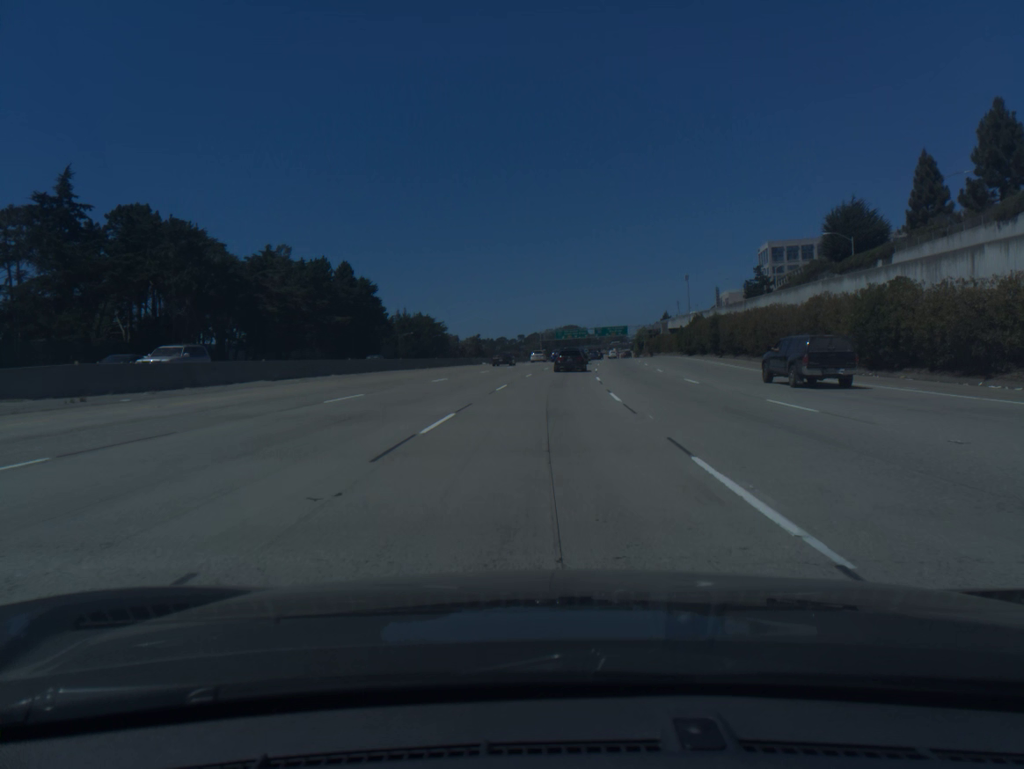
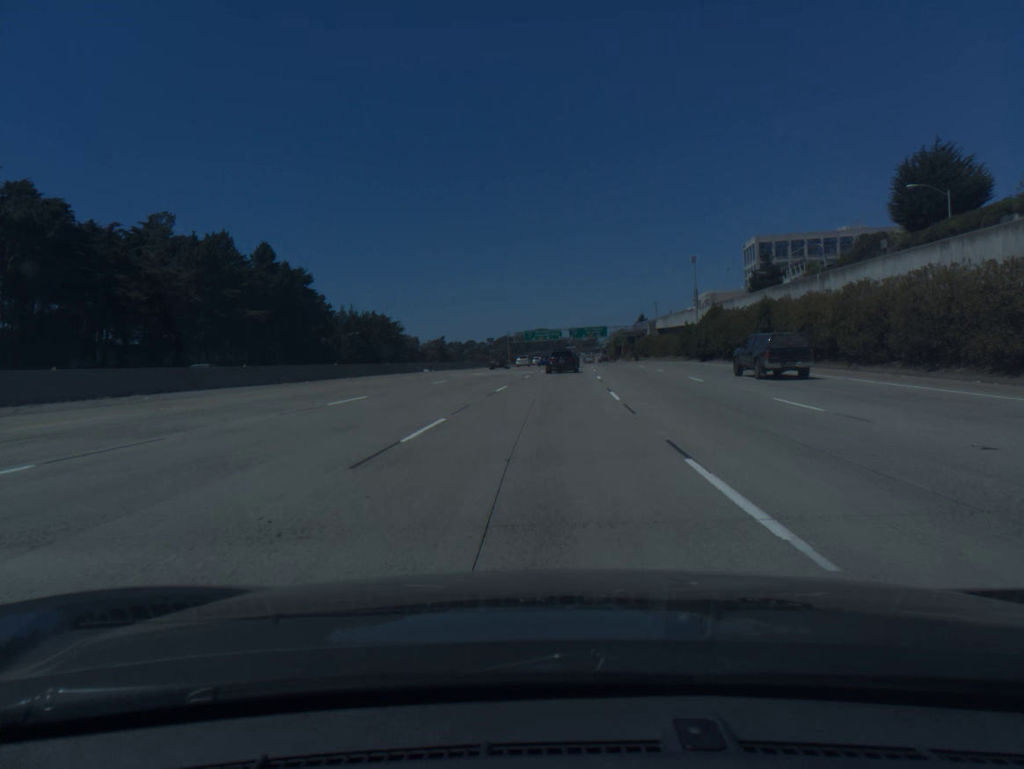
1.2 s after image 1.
(+0.6, +29.3) m; +2°
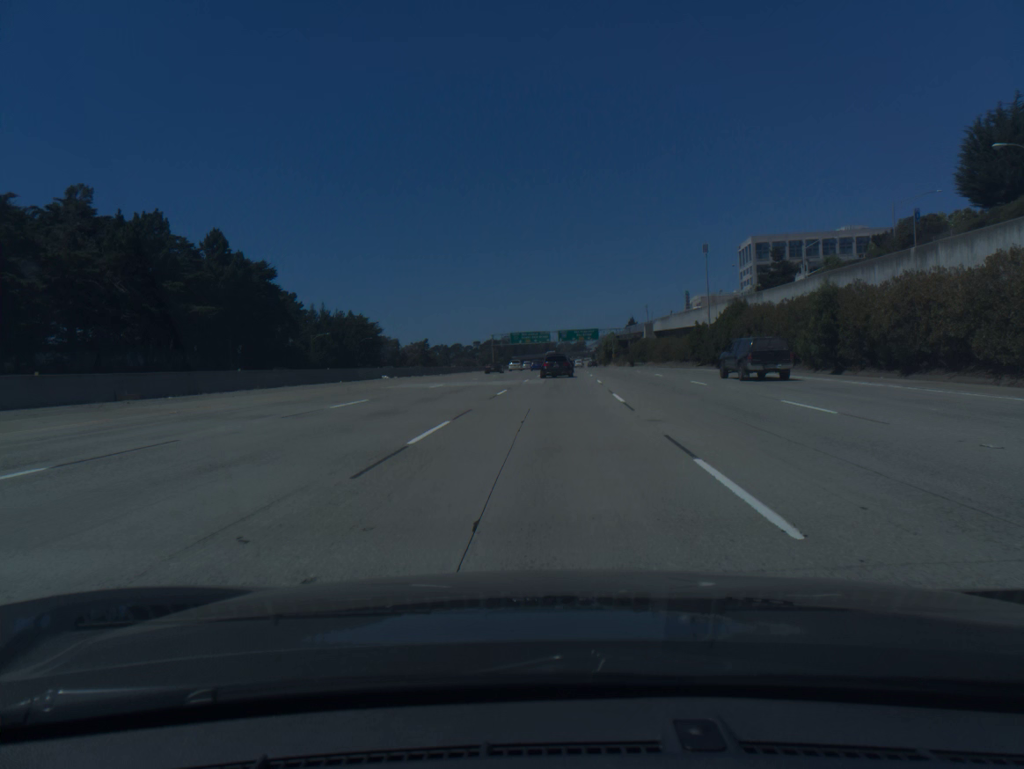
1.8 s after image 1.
(+0.1, +14.5) m; +1°
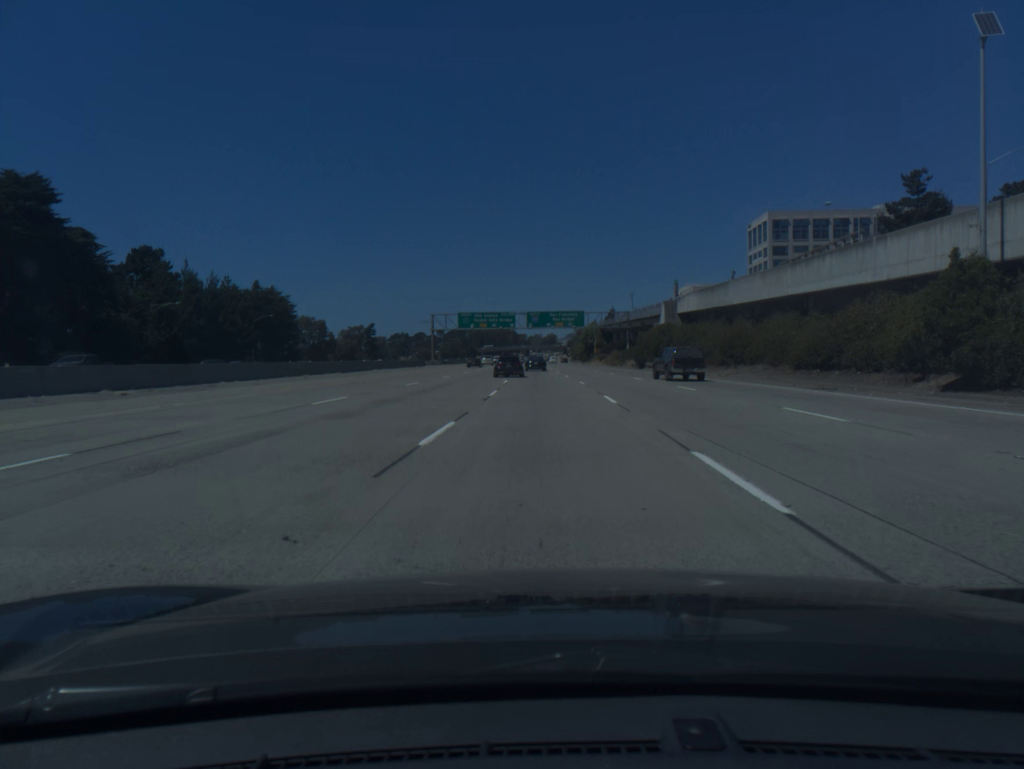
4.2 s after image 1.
(+1.3, +57.3) m; +2°
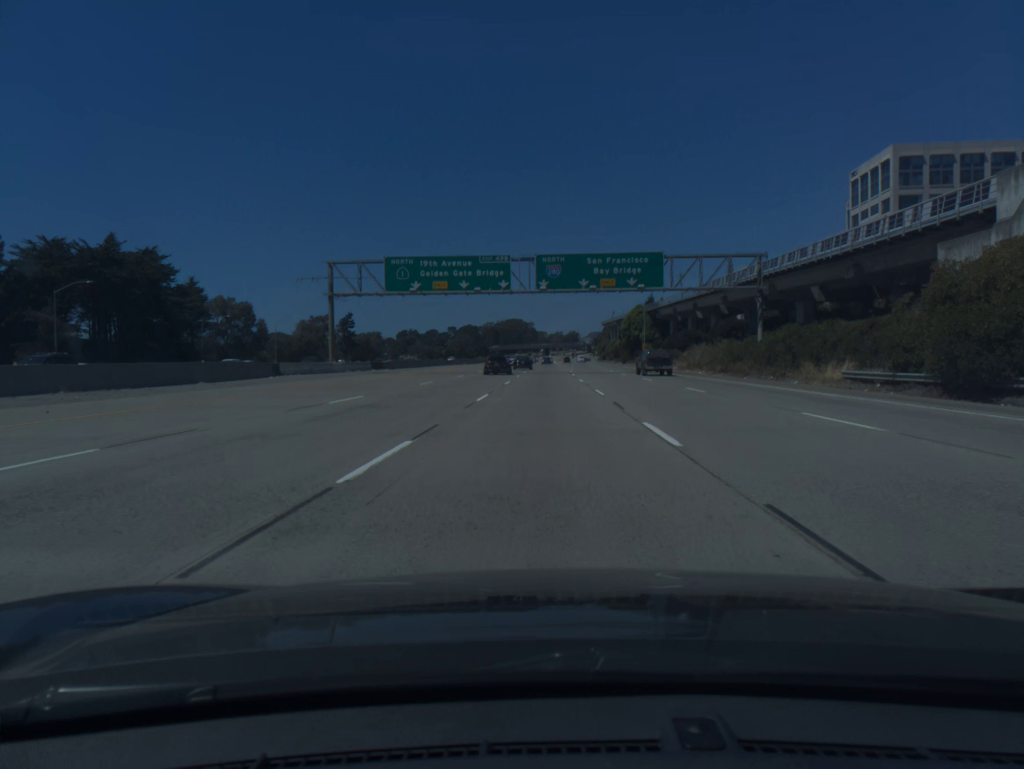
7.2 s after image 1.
(-0.6, +72.3) m; -1°
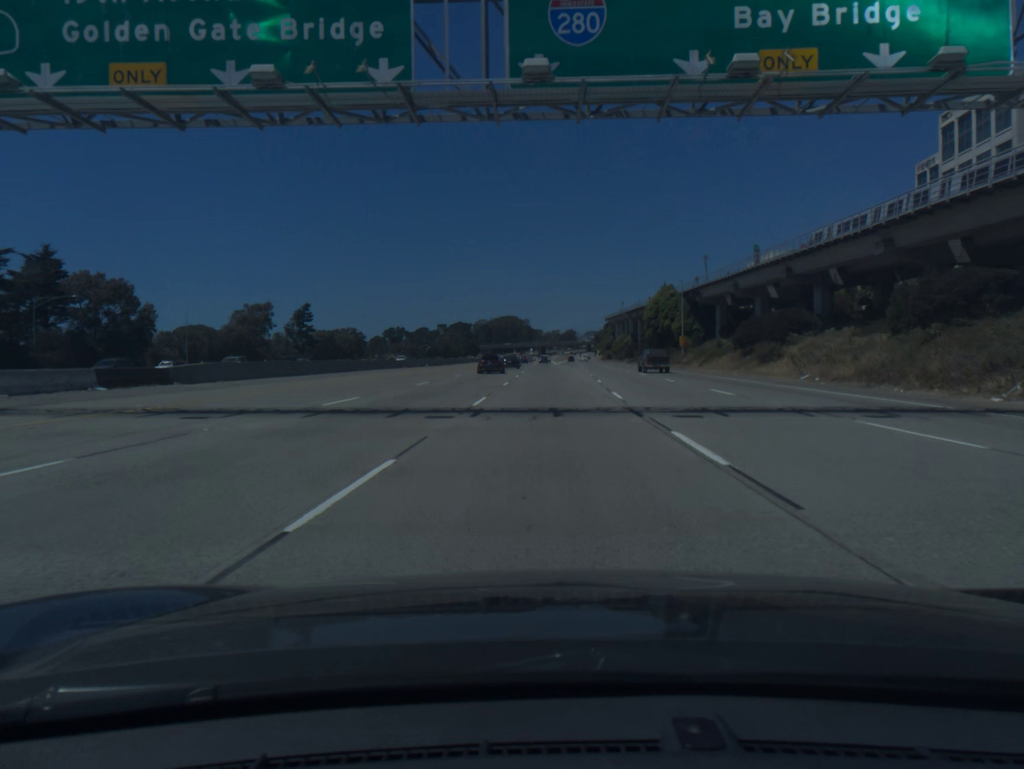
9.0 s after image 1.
(0.0, +45.1) m; 0°
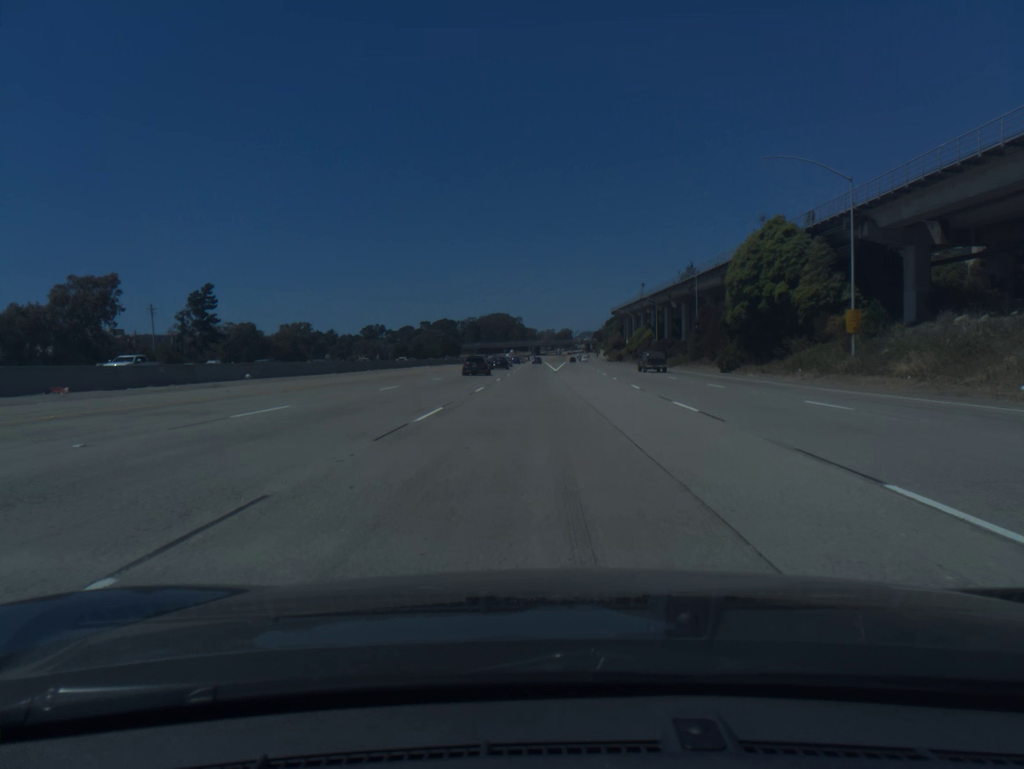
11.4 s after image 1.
(+0.5, +62.2) m; 0°
